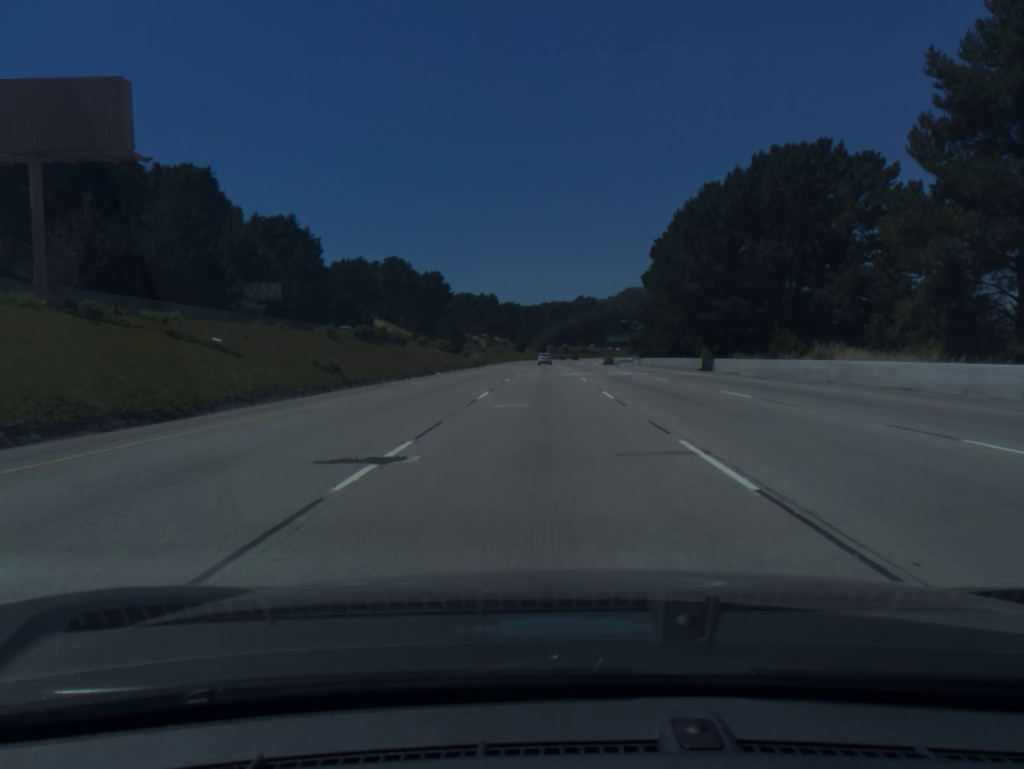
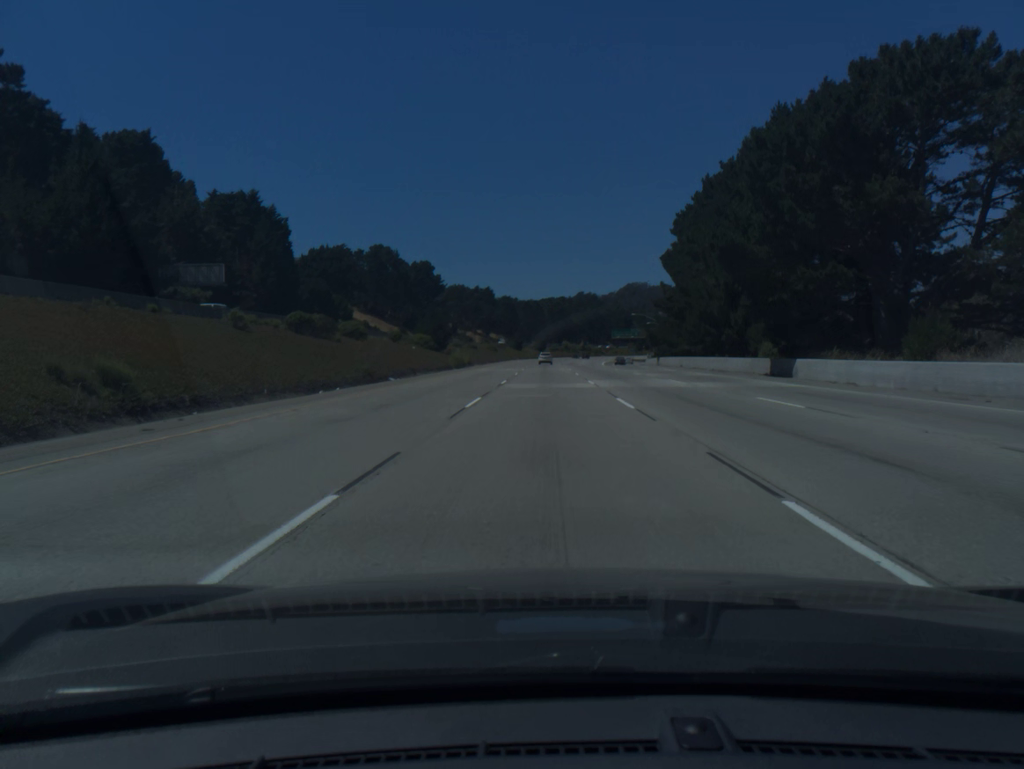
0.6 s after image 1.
(0.0, +18.7) m; 0°
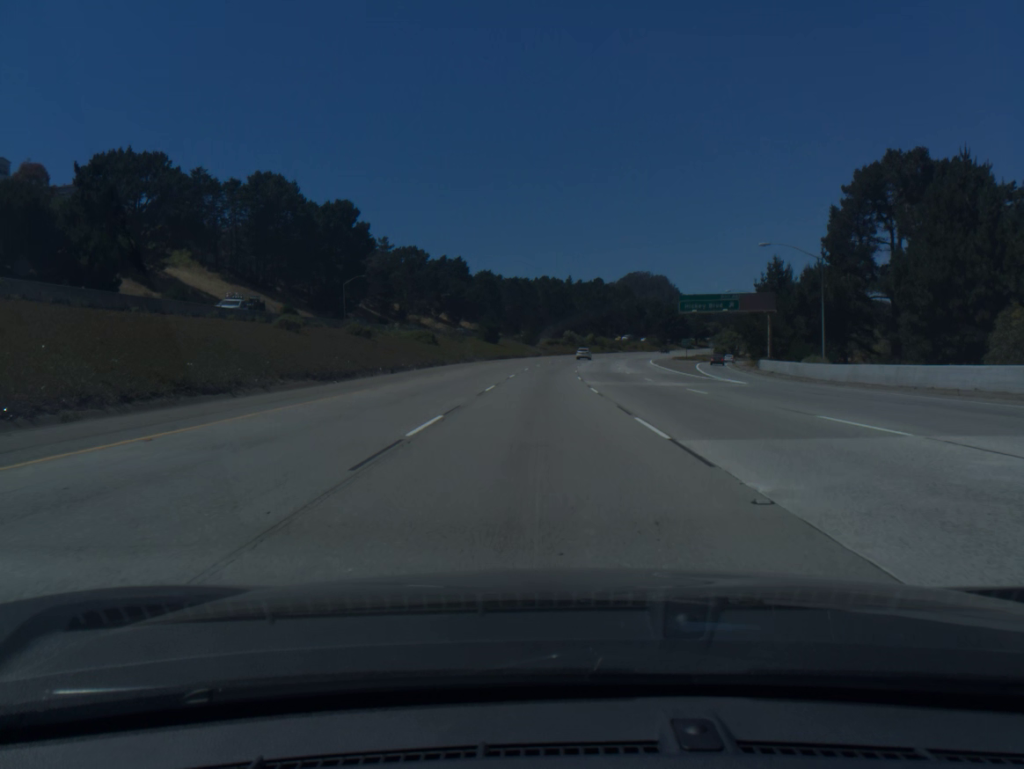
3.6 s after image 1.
(+0.7, +93.6) m; +1°
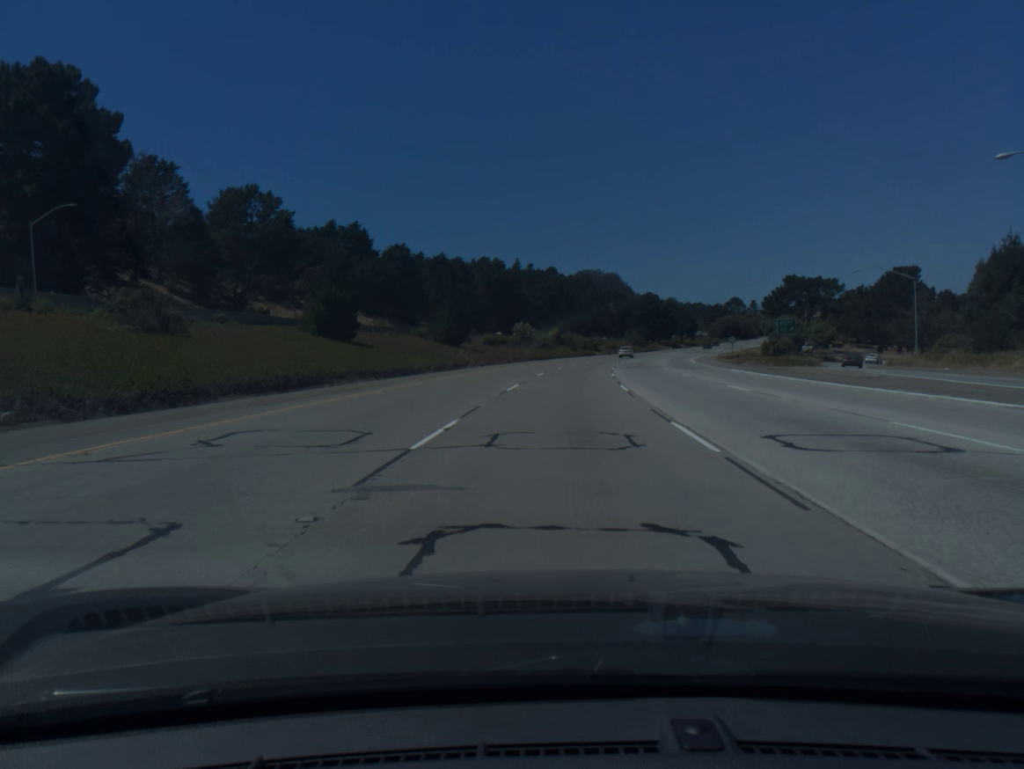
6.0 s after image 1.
(+1.4, +74.8) m; +3°
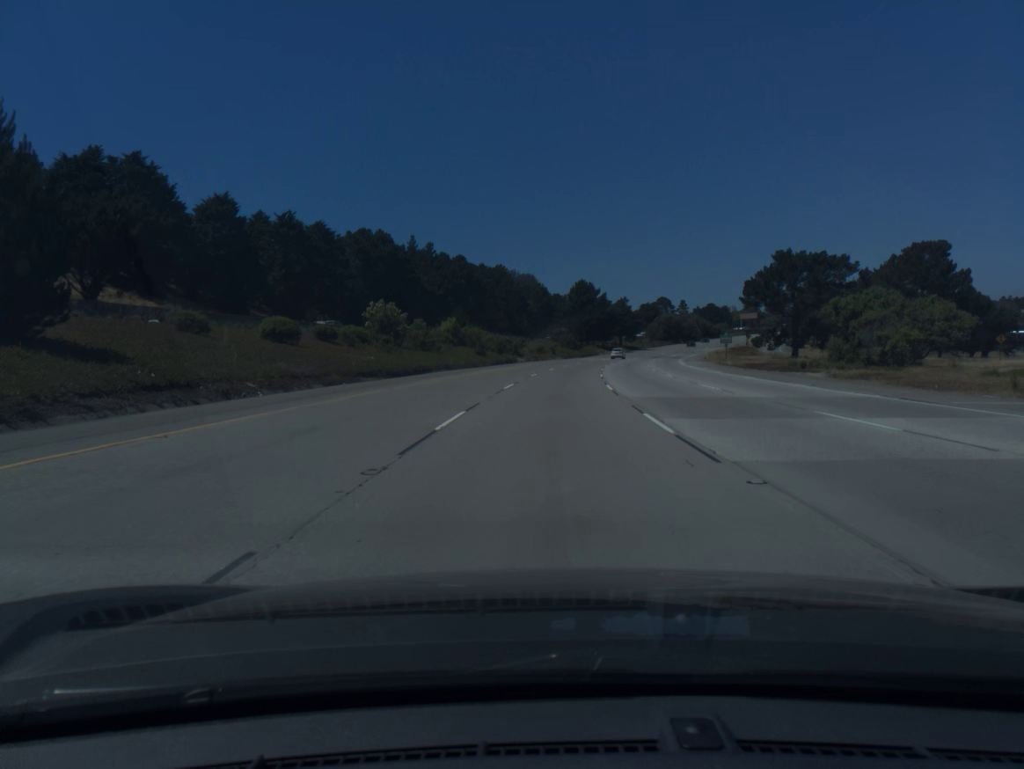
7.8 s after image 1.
(+3.0, +55.8) m; +6°
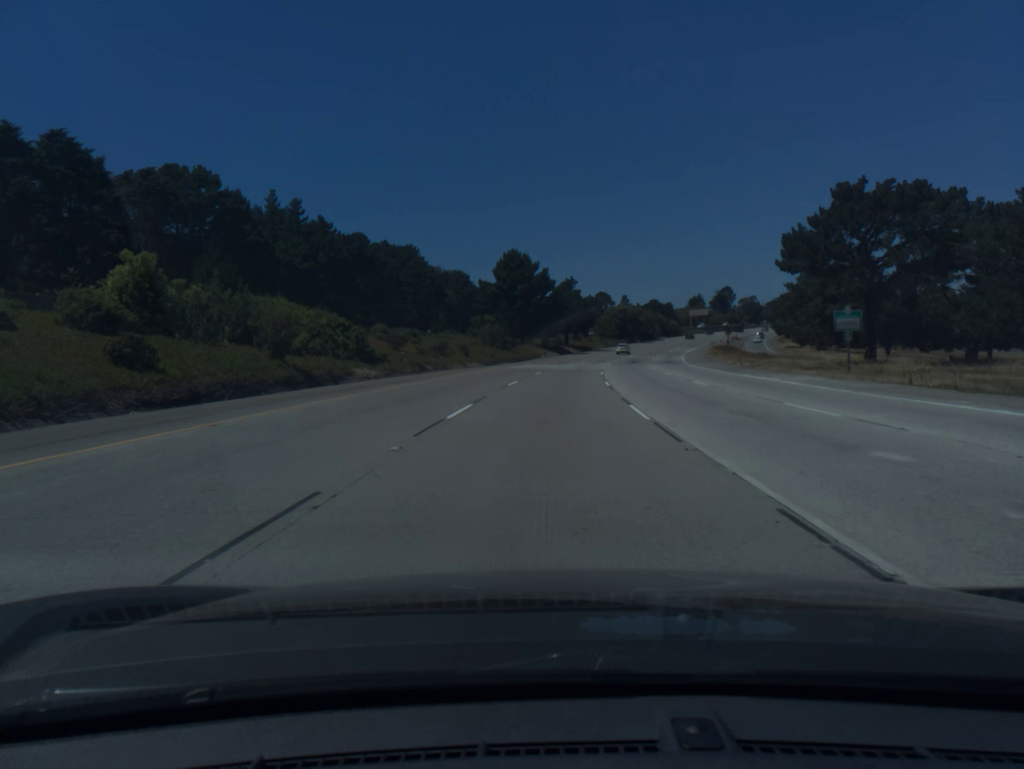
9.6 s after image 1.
(+2.5, +55.9) m; +5°
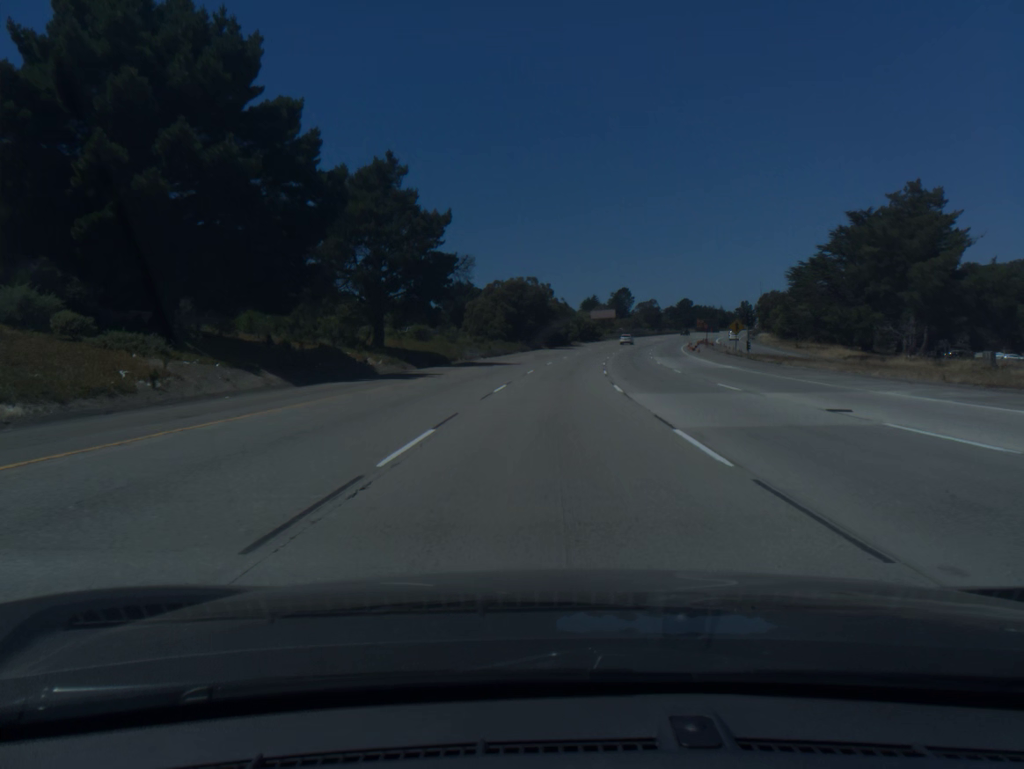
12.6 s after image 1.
(+7.1, +93.0) m; +9°
